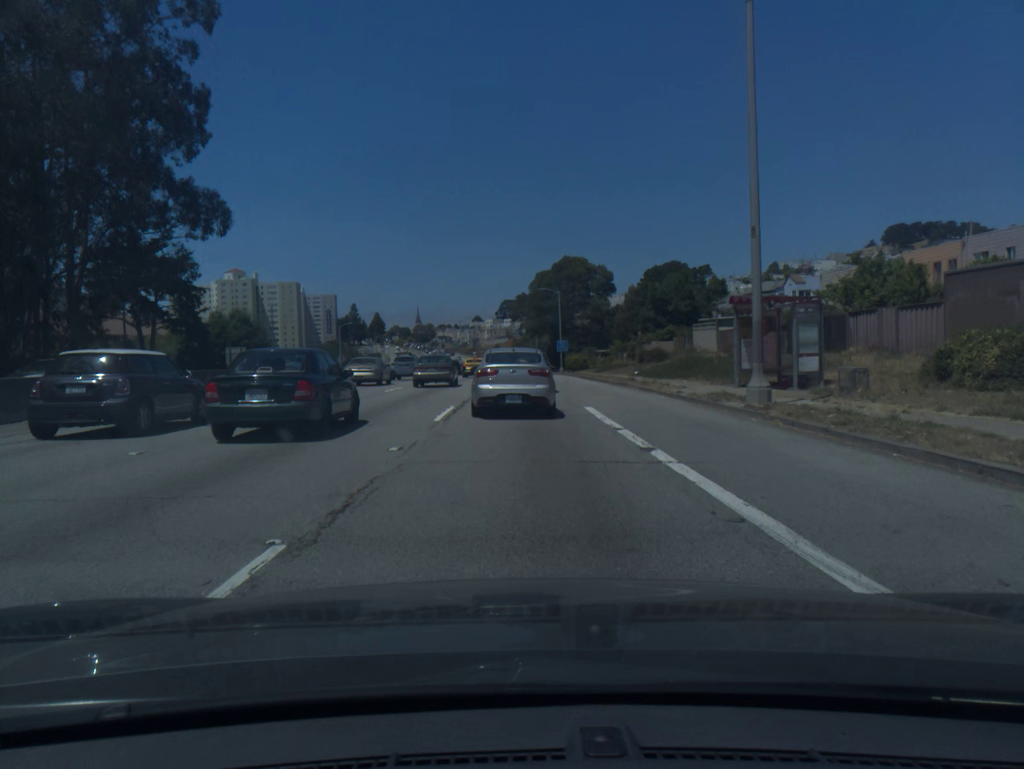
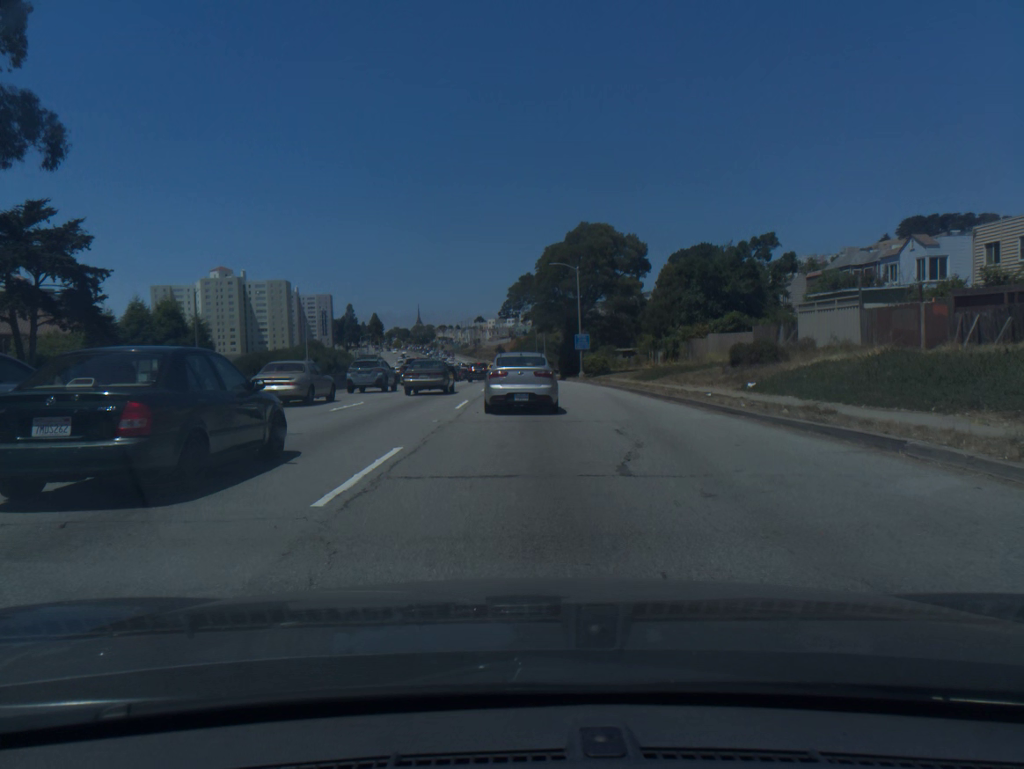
(-0.1, +23.9) m; 0°
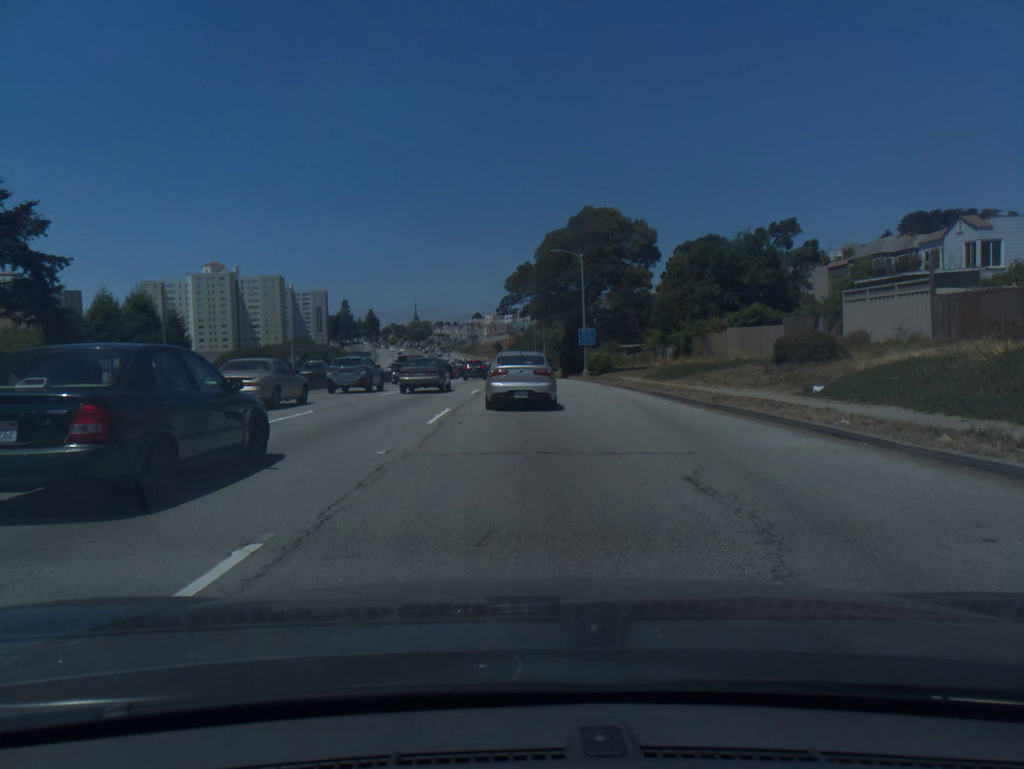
(0.0, +5.9) m; 0°
